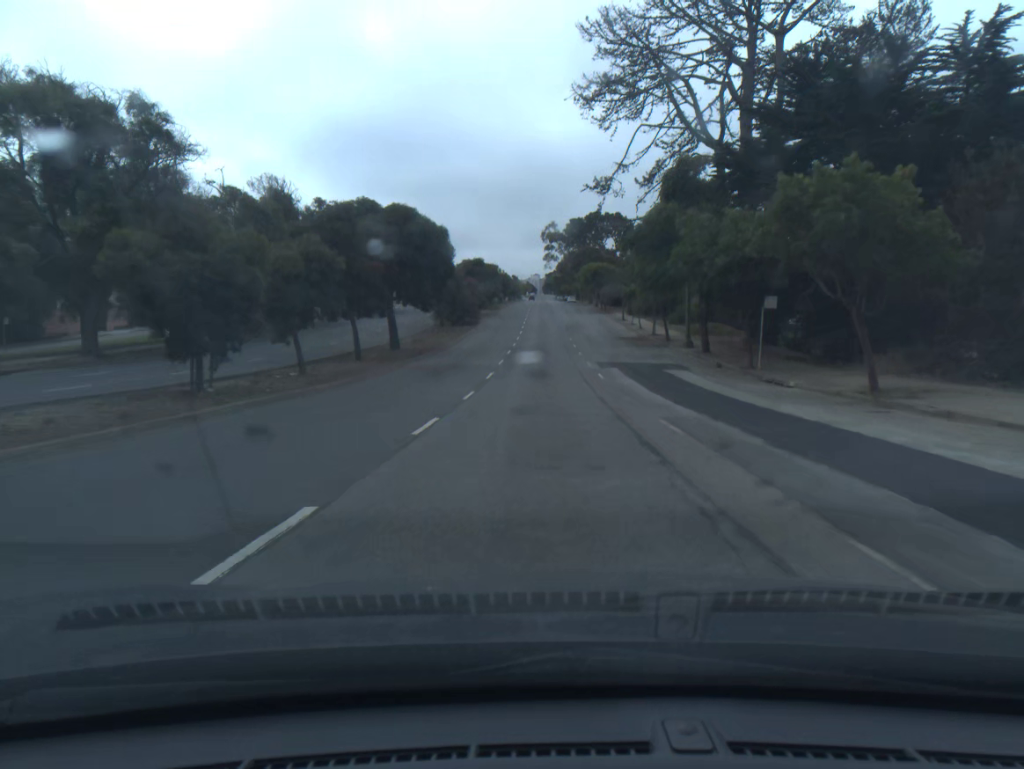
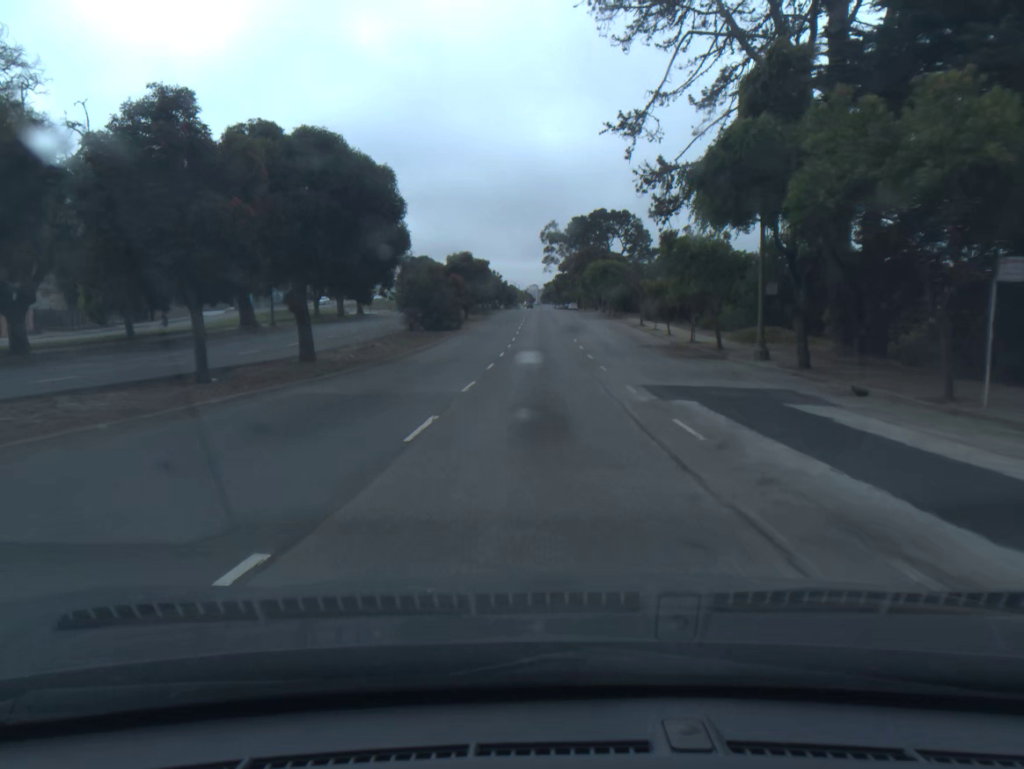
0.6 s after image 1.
(0.0, +15.2) m; 0°
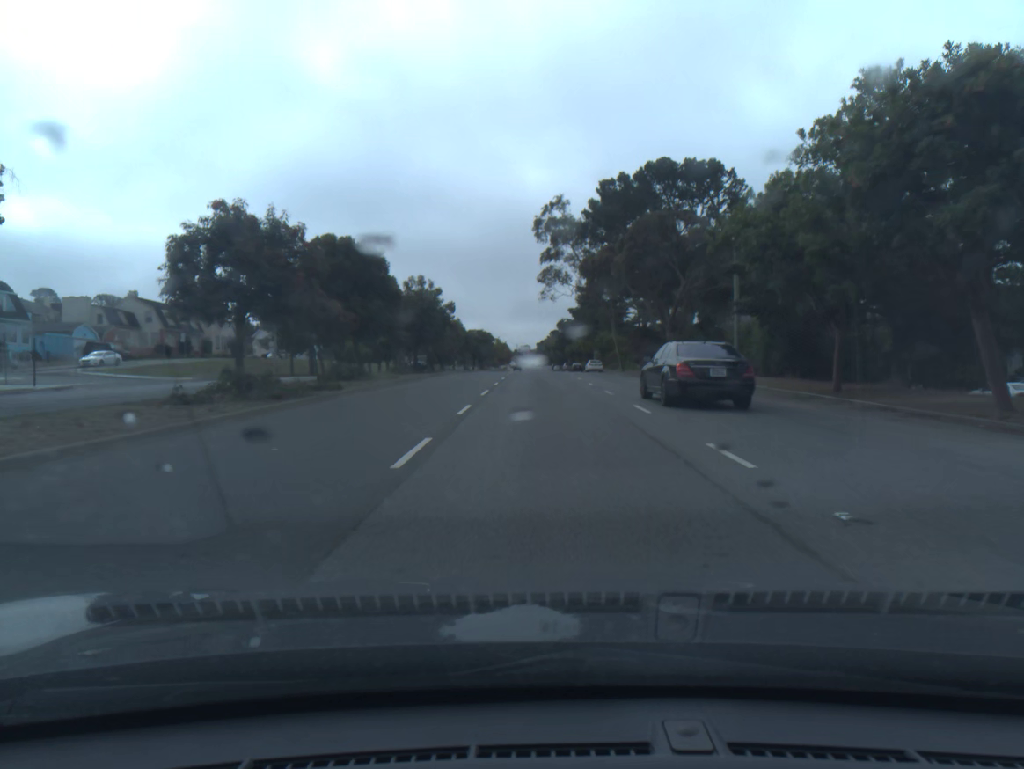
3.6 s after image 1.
(+0.4, +73.8) m; +1°
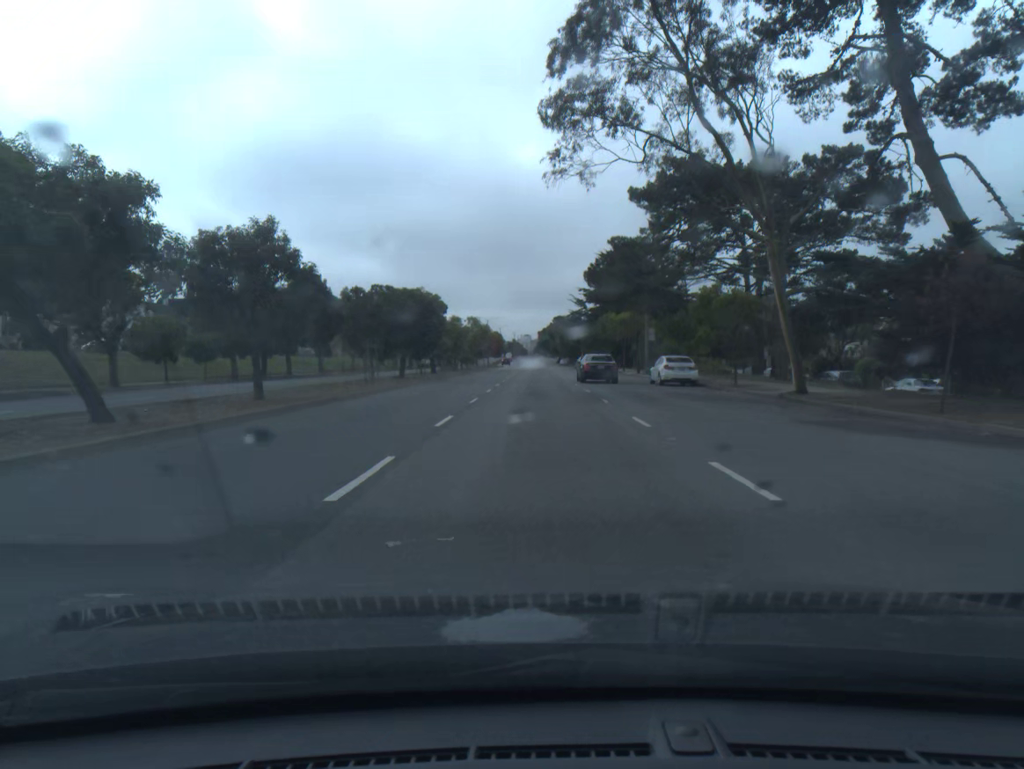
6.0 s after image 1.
(+0.1, +51.8) m; 0°
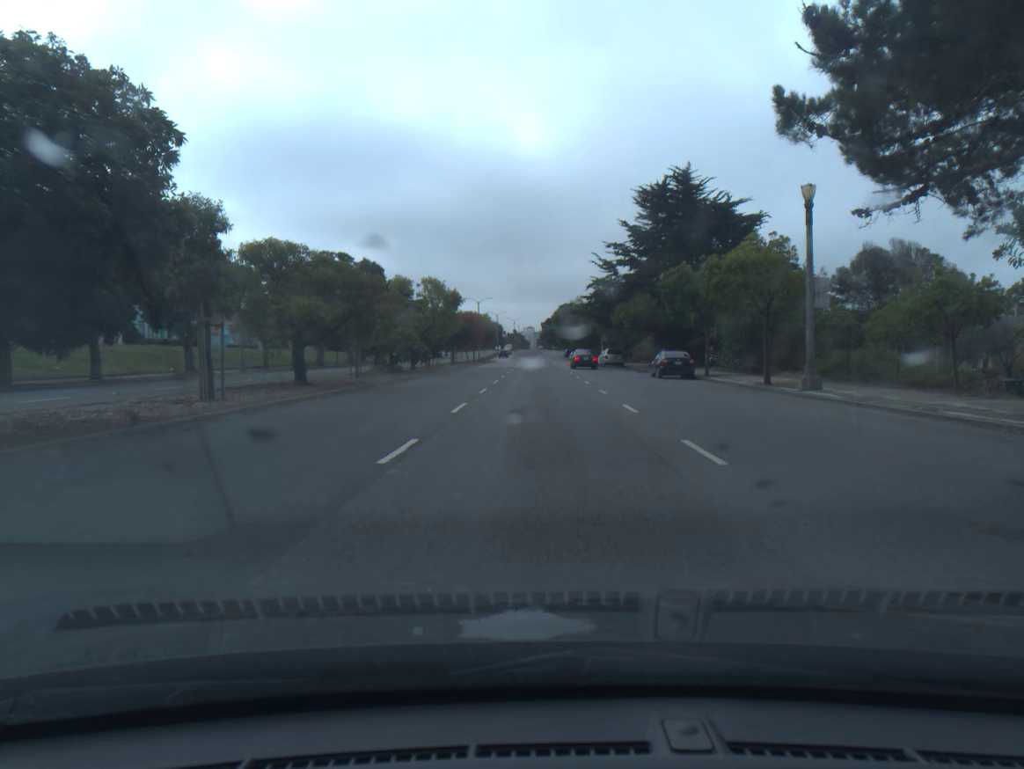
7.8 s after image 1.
(-0.1, +34.5) m; 0°
